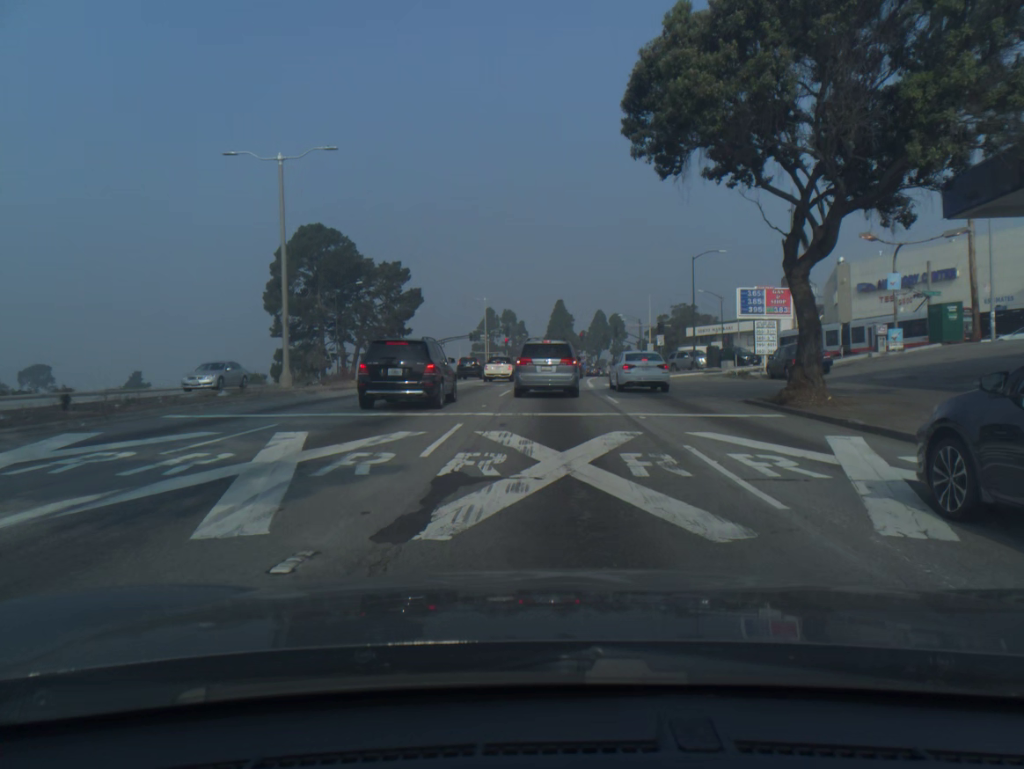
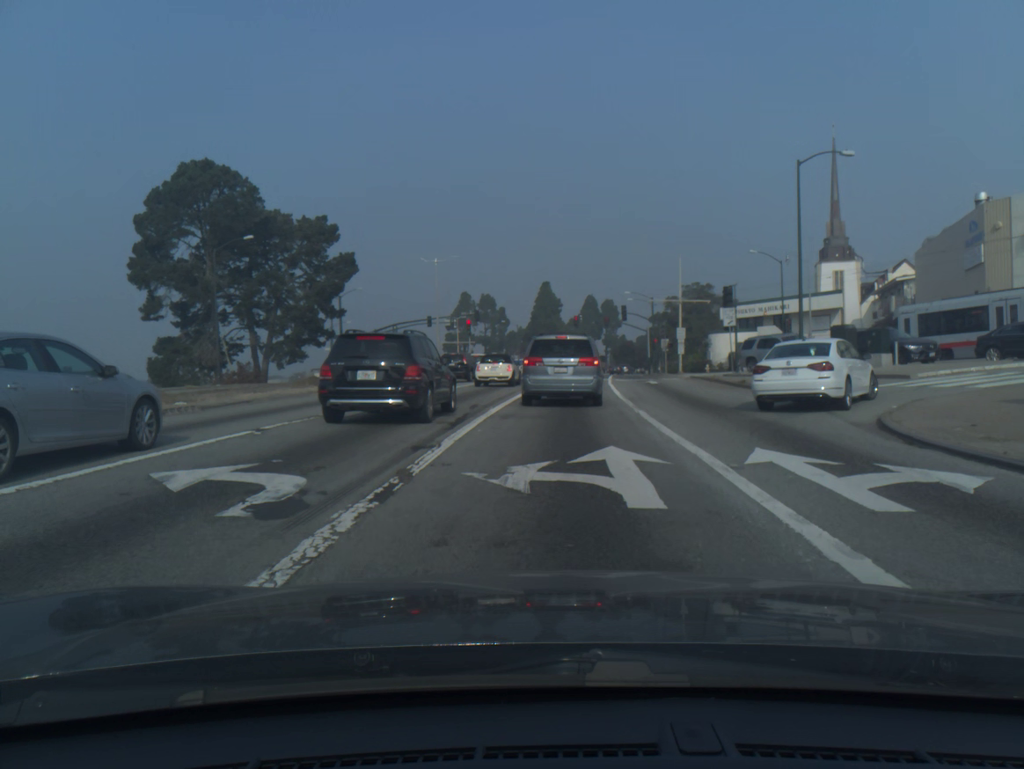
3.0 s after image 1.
(+0.3, +29.8) m; +1°
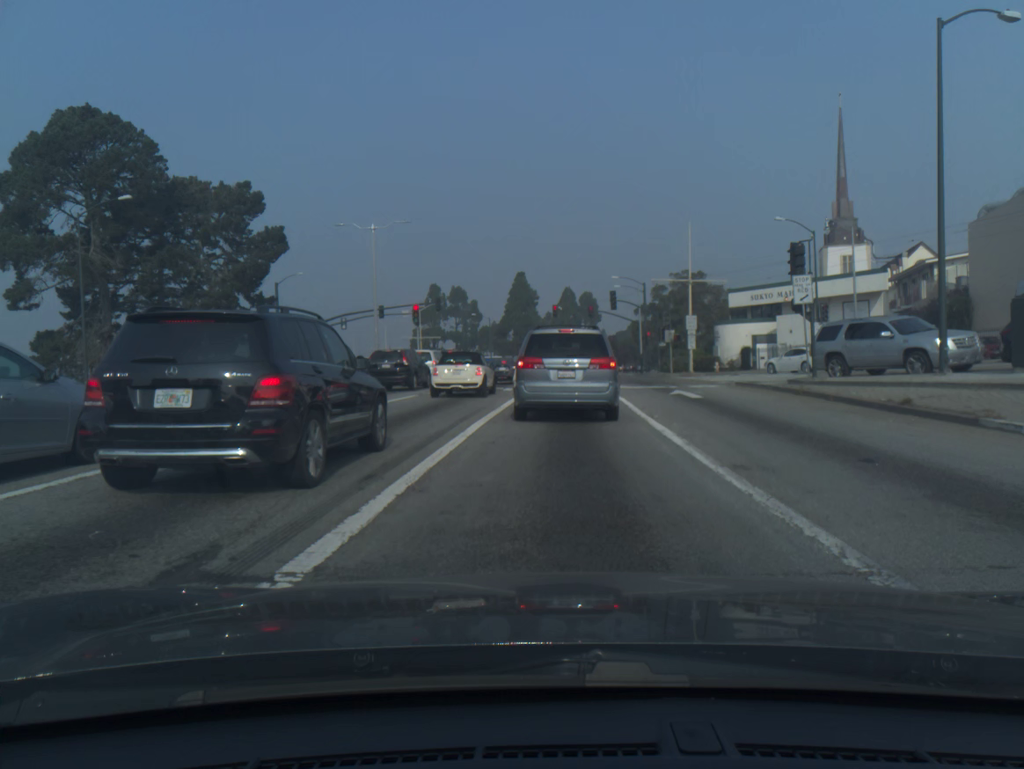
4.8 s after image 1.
(+0.3, +14.7) m; +2°
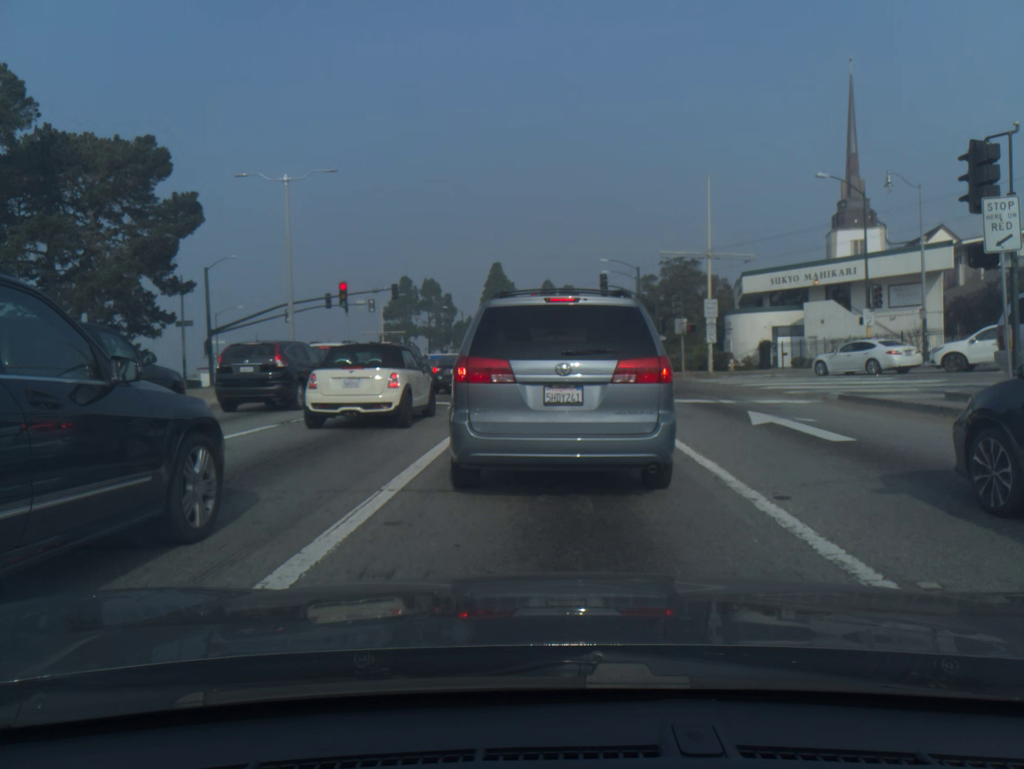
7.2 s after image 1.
(+0.2, +12.2) m; +2°
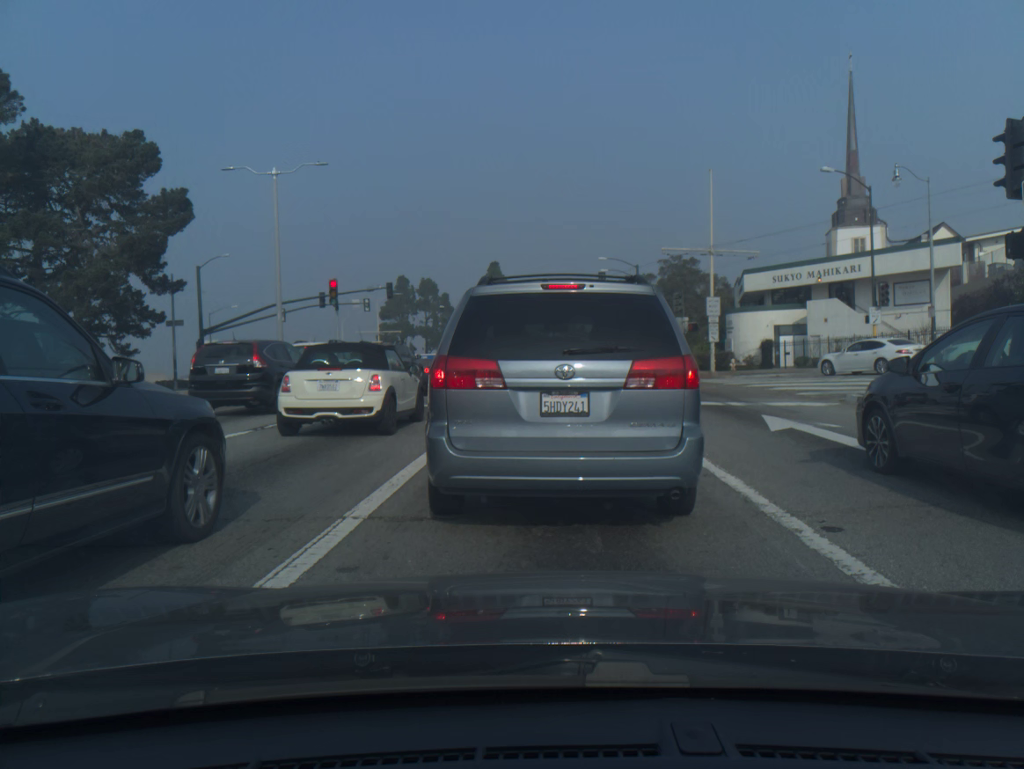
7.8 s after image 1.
(0.0, +1.3) m; 0°
